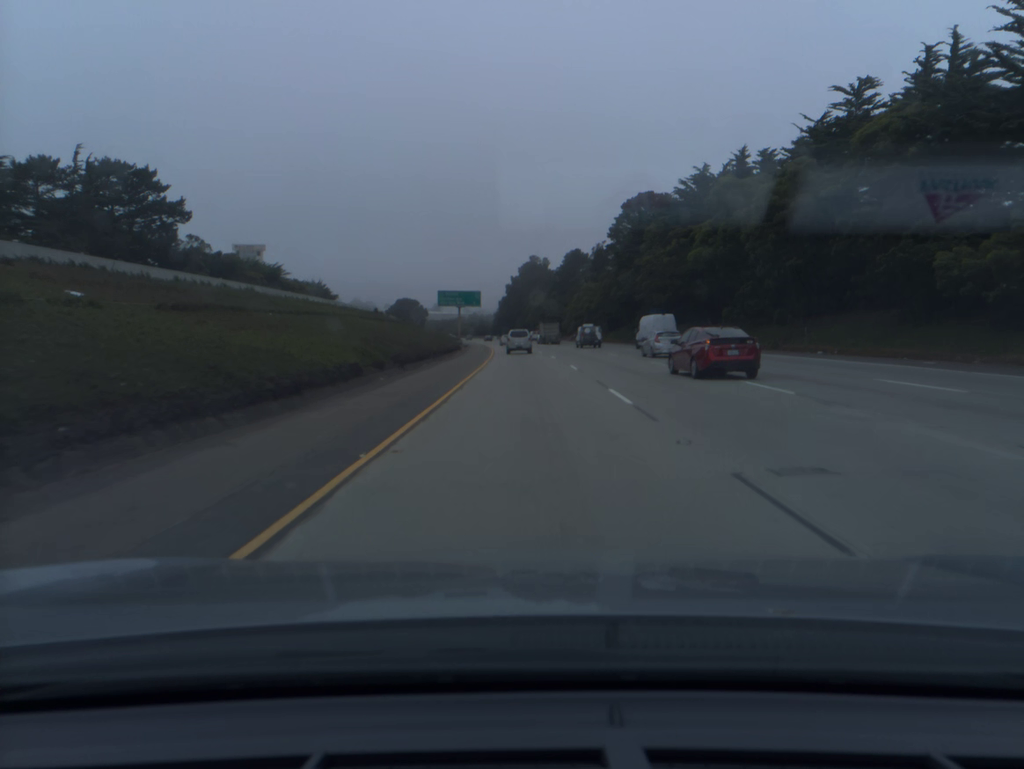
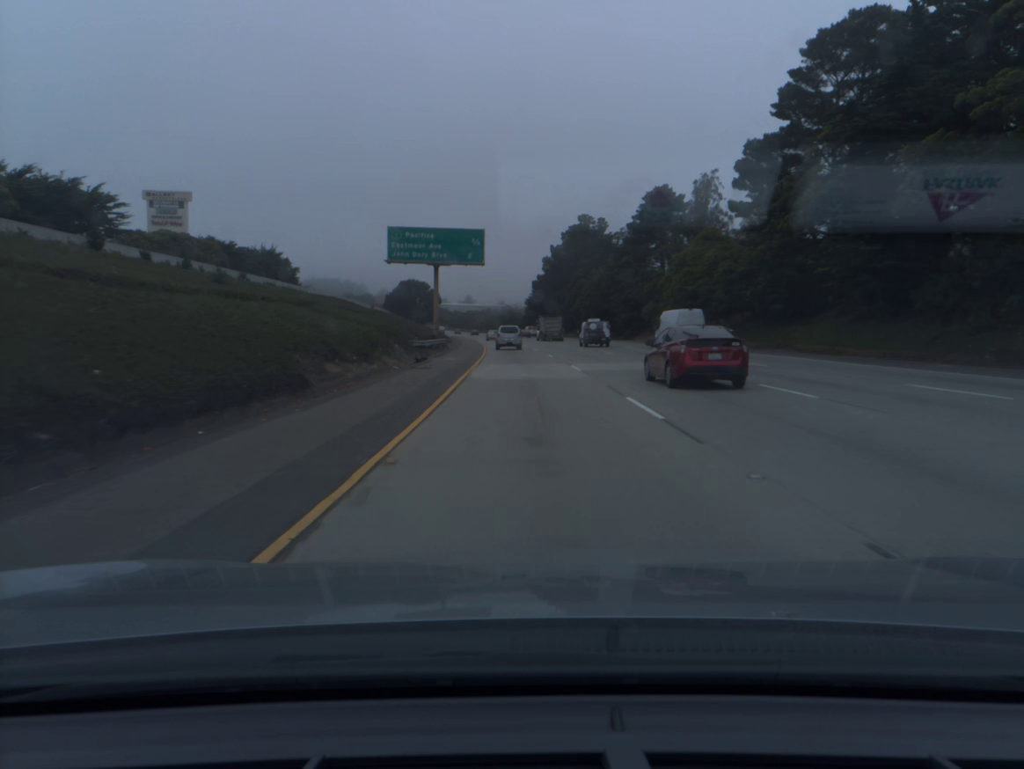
(-1.4, +73.7) m; -3°
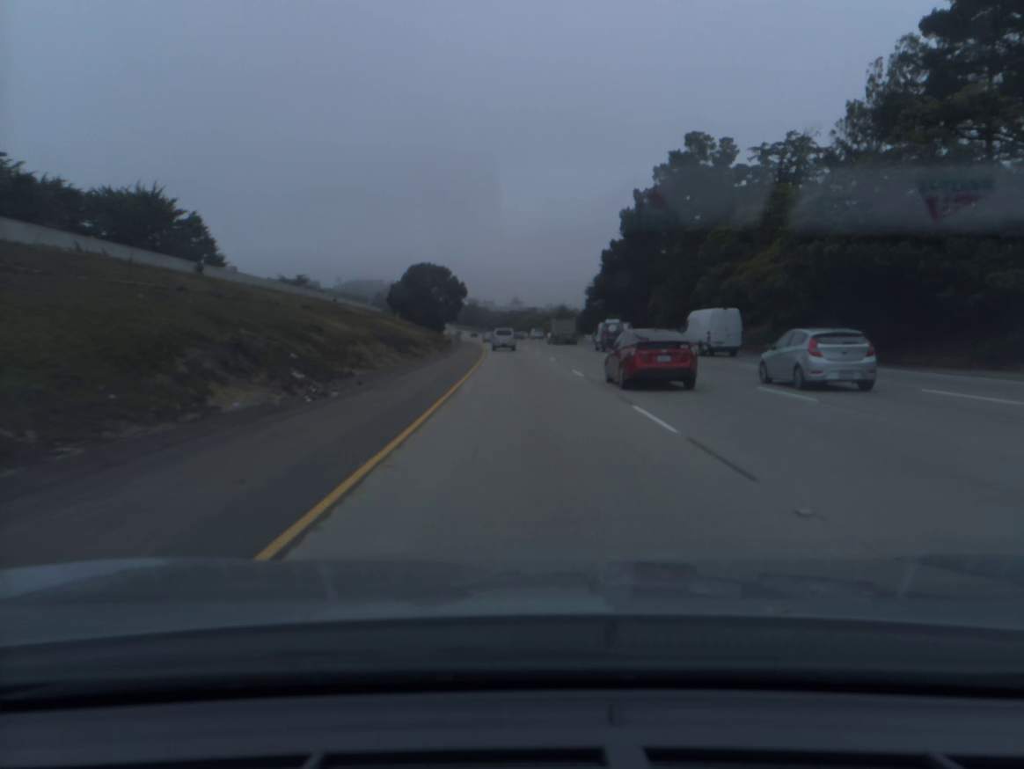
(-2.1, +73.1) m; -3°
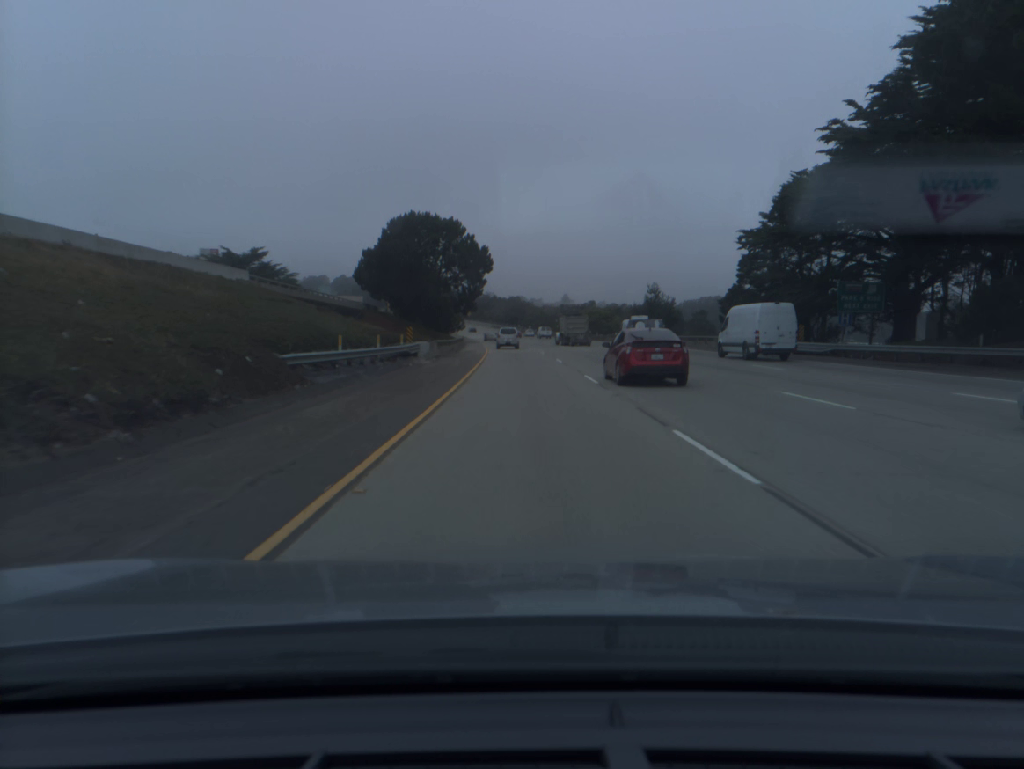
(-2.2, +74.1) m; -3°
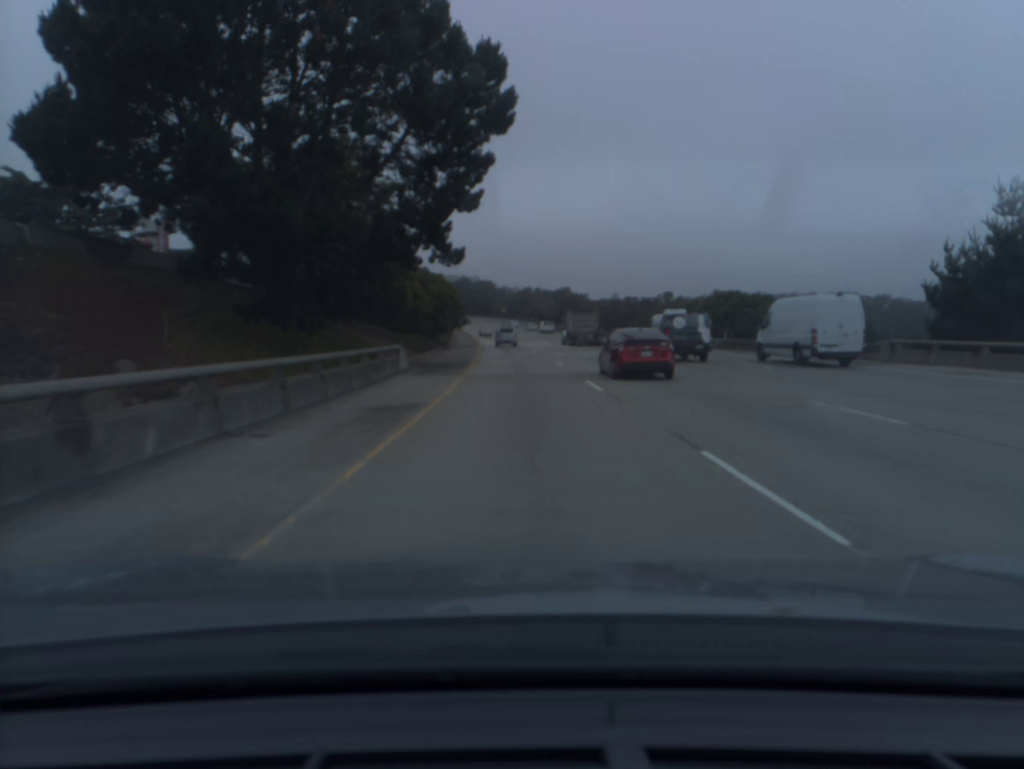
(-2.1, +75.2) m; -3°
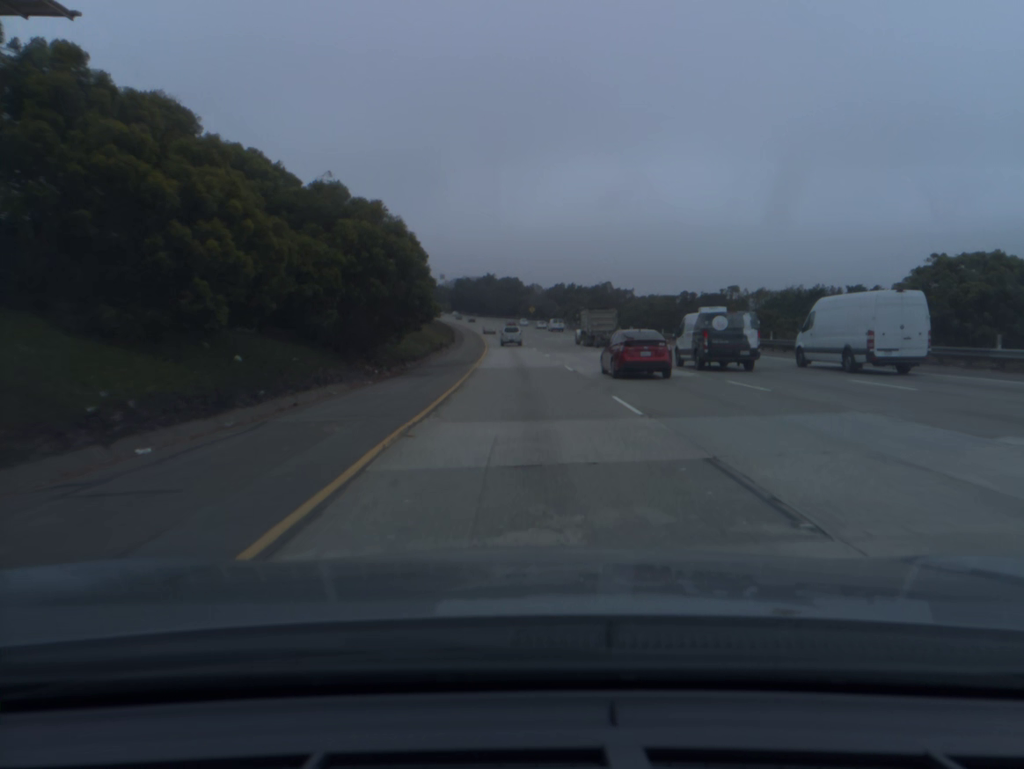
(-0.7, +38.0) m; -2°
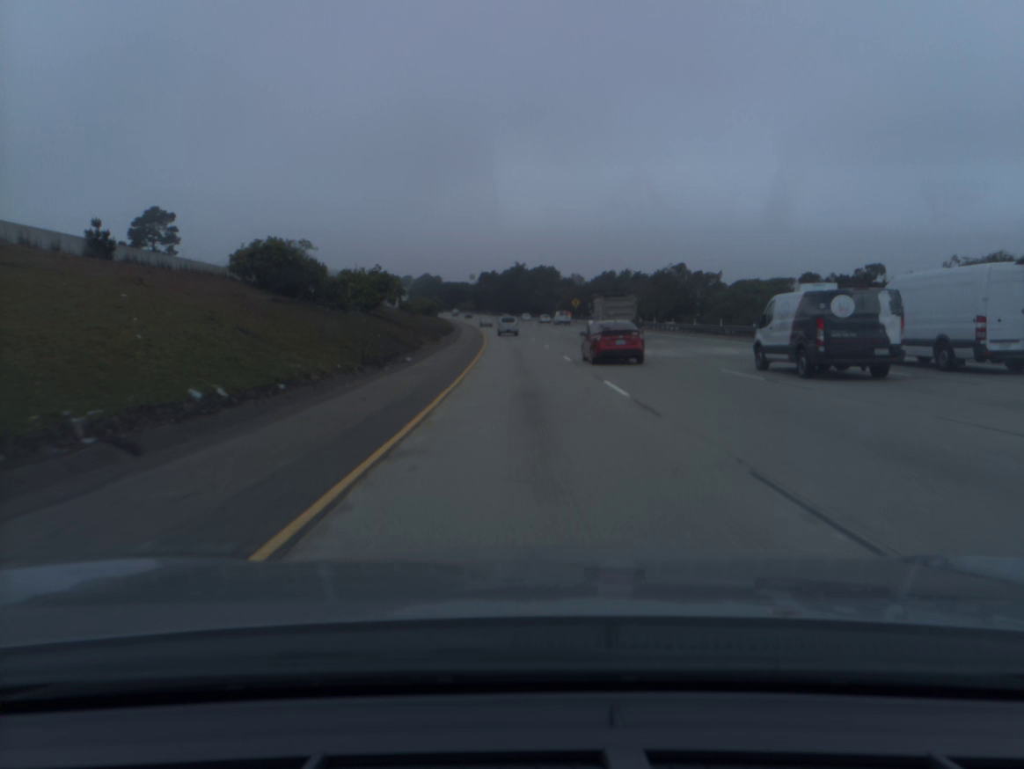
(-1.2, +57.6) m; -3°
